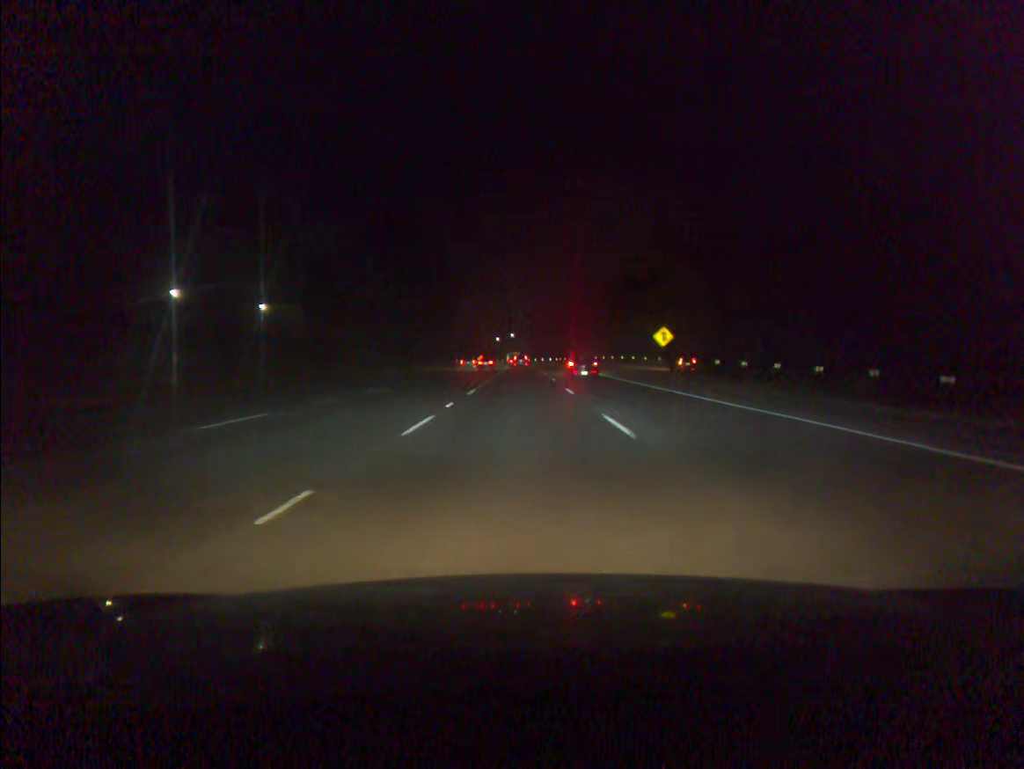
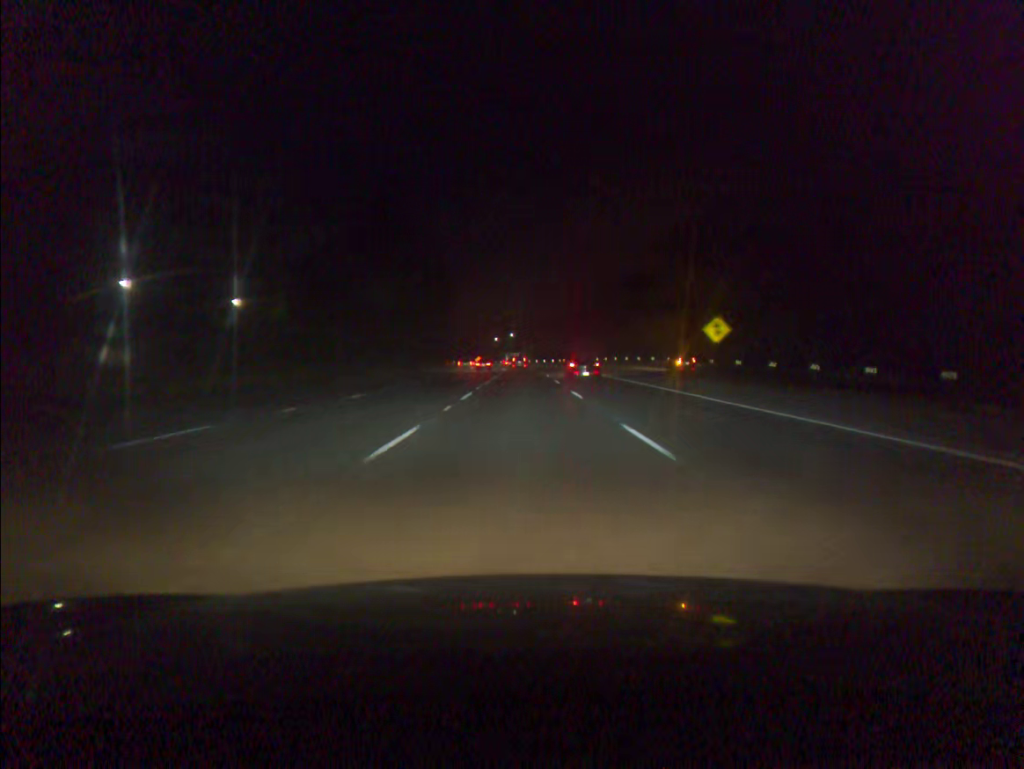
(0.0, +17.6) m; 0°
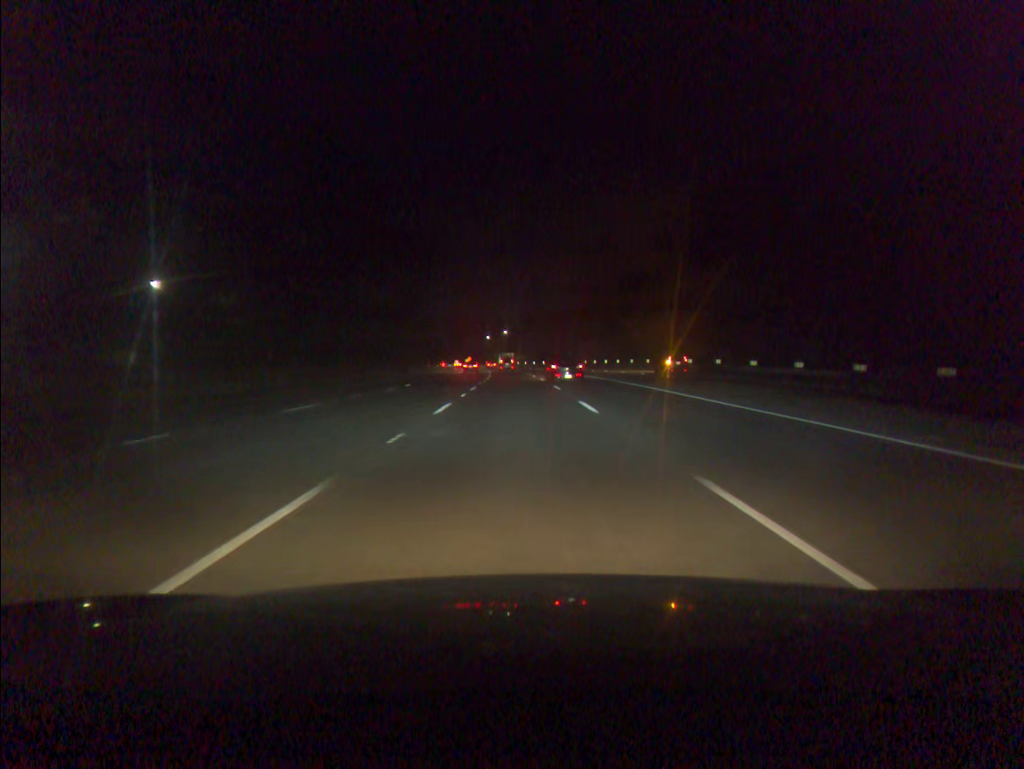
(+0.1, +35.6) m; 0°
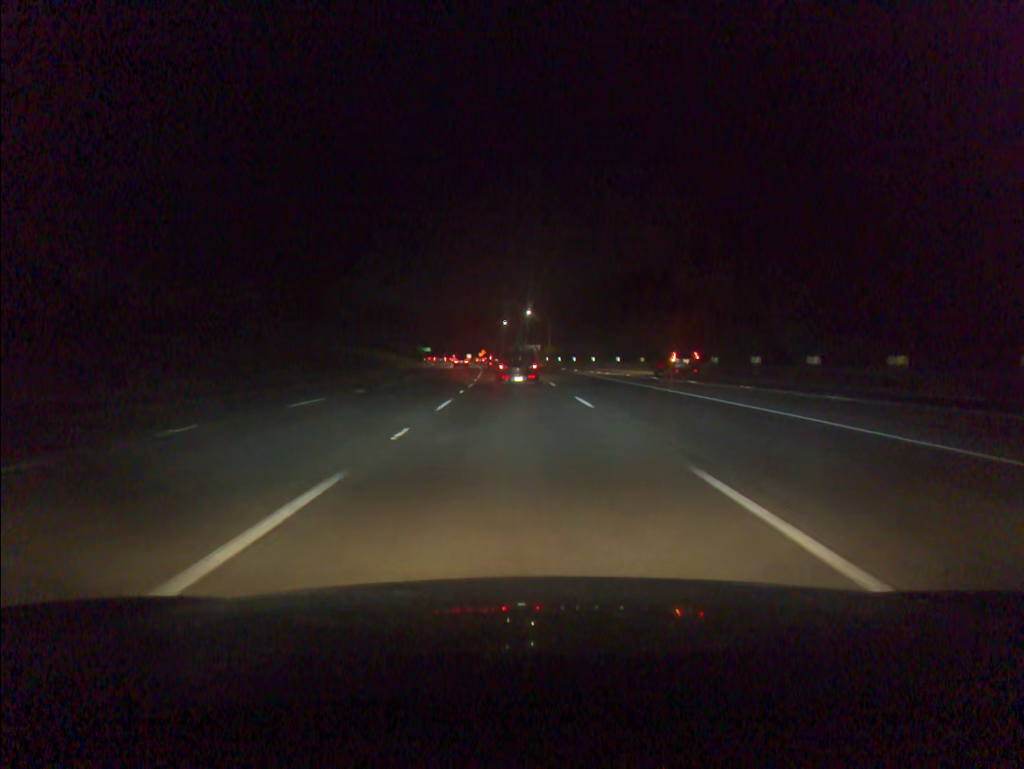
(-0.9, +72.4) m; -2°
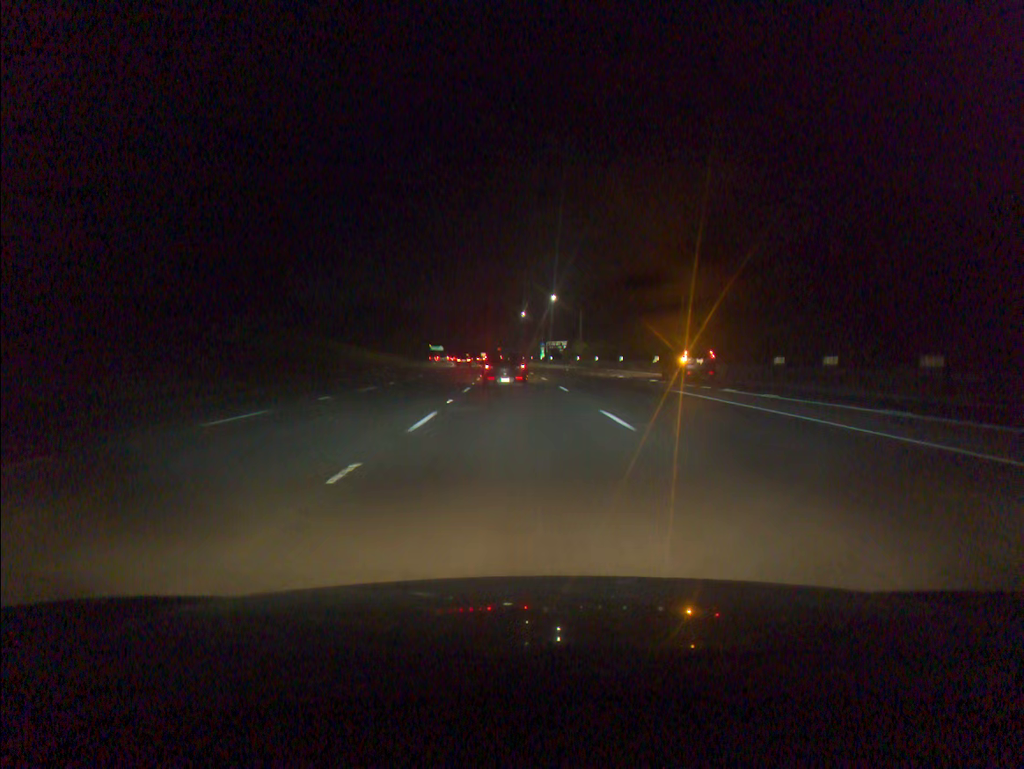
(-0.4, +35.0) m; -1°
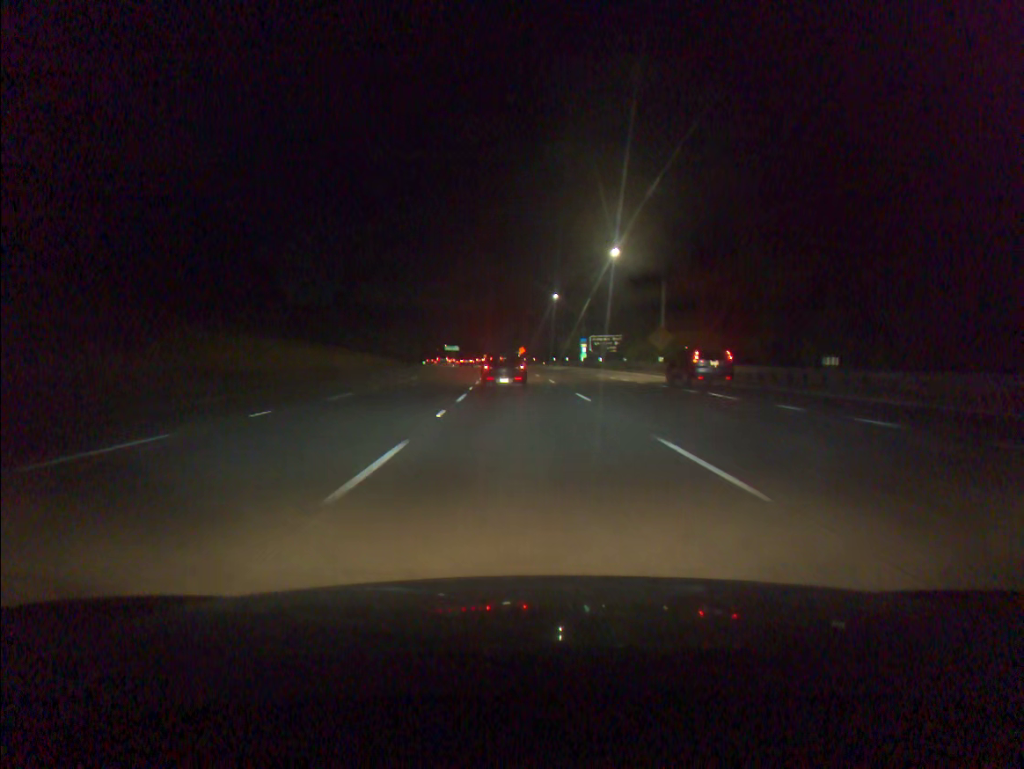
(-0.8, +49.9) m; -2°
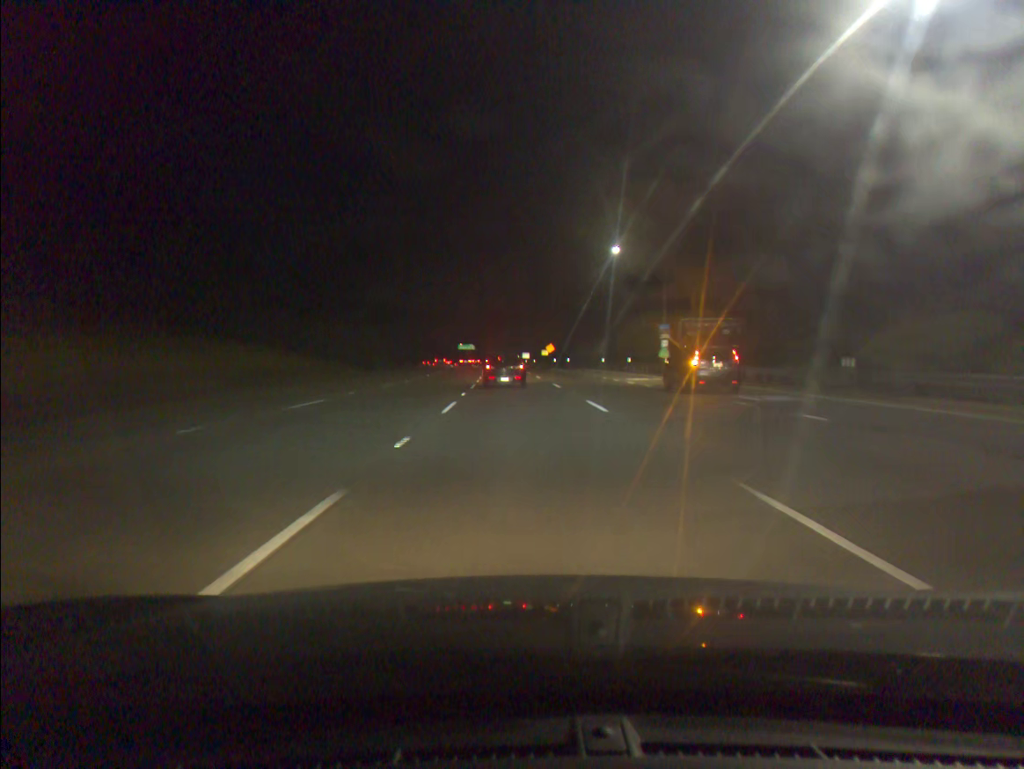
(-0.7, +48.0) m; -2°
